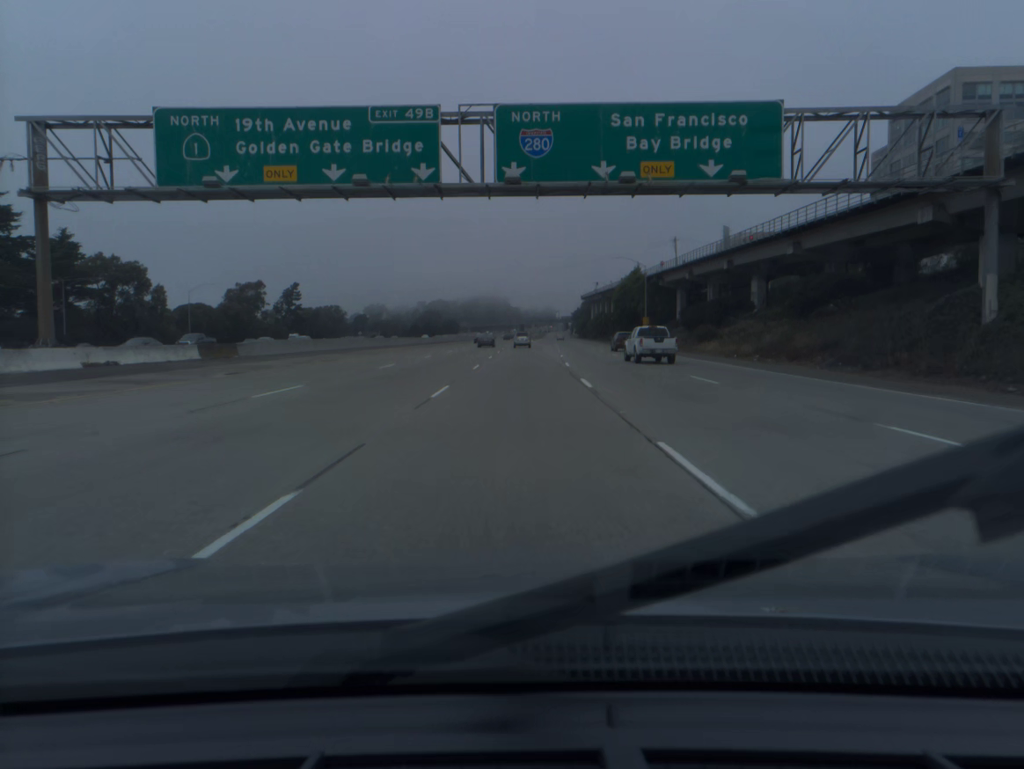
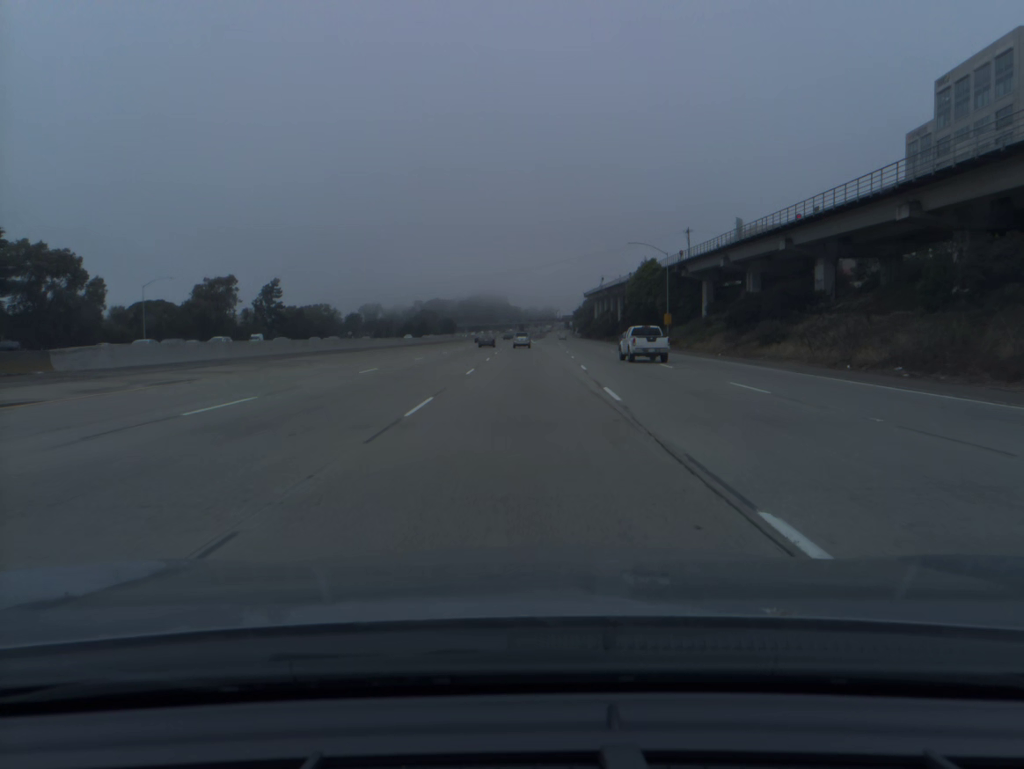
(0.0, +18.1) m; 0°
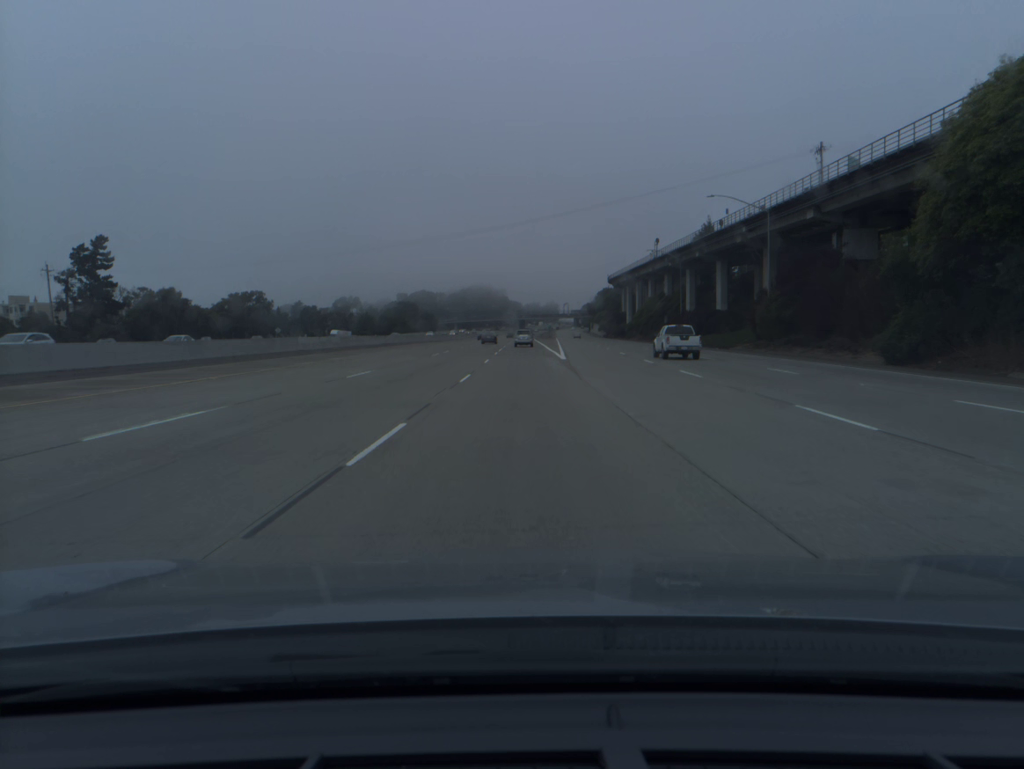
(-0.1, +90.8) m; 0°
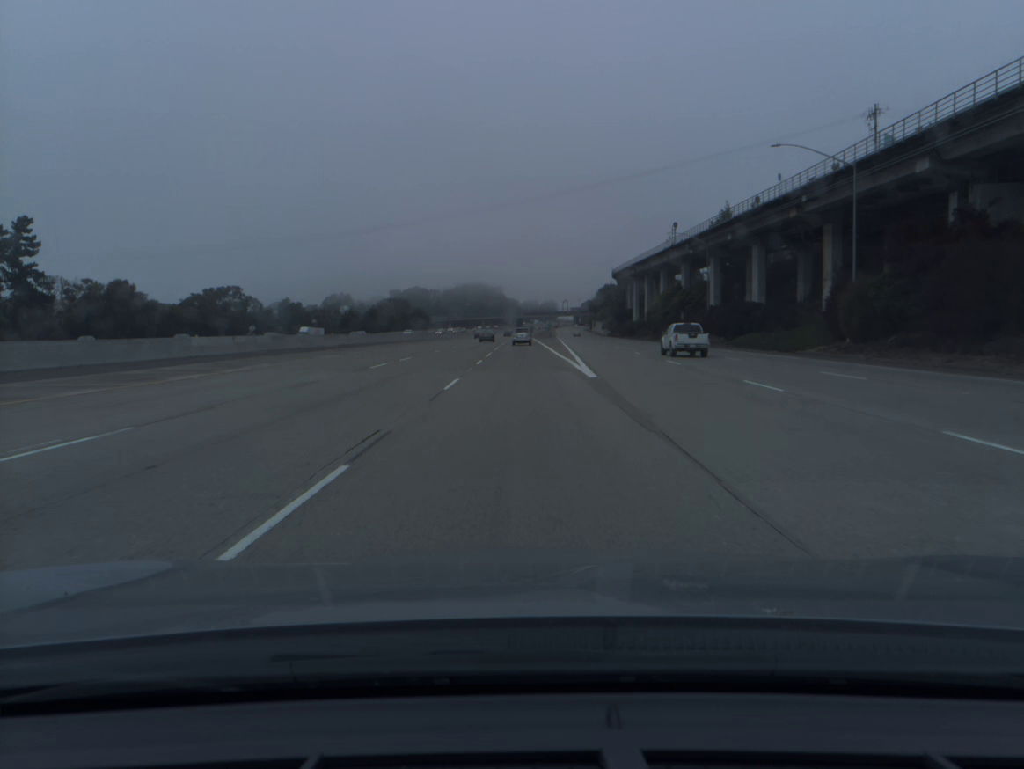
(0.0, +18.2) m; 0°
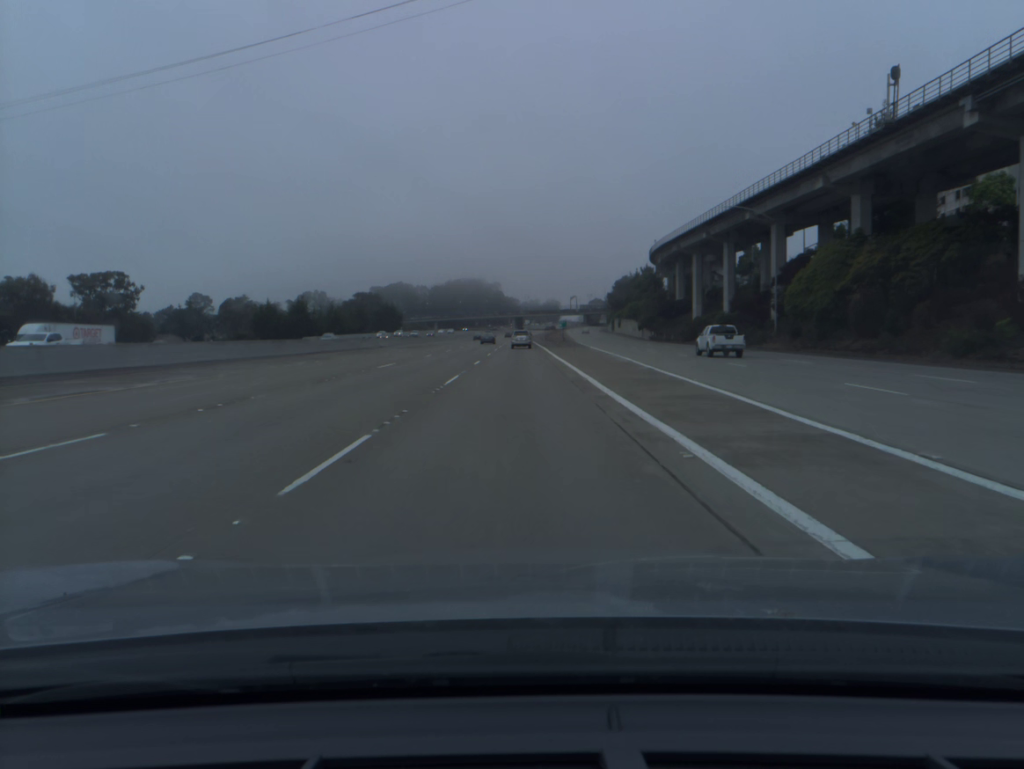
(+0.1, +72.3) m; 0°
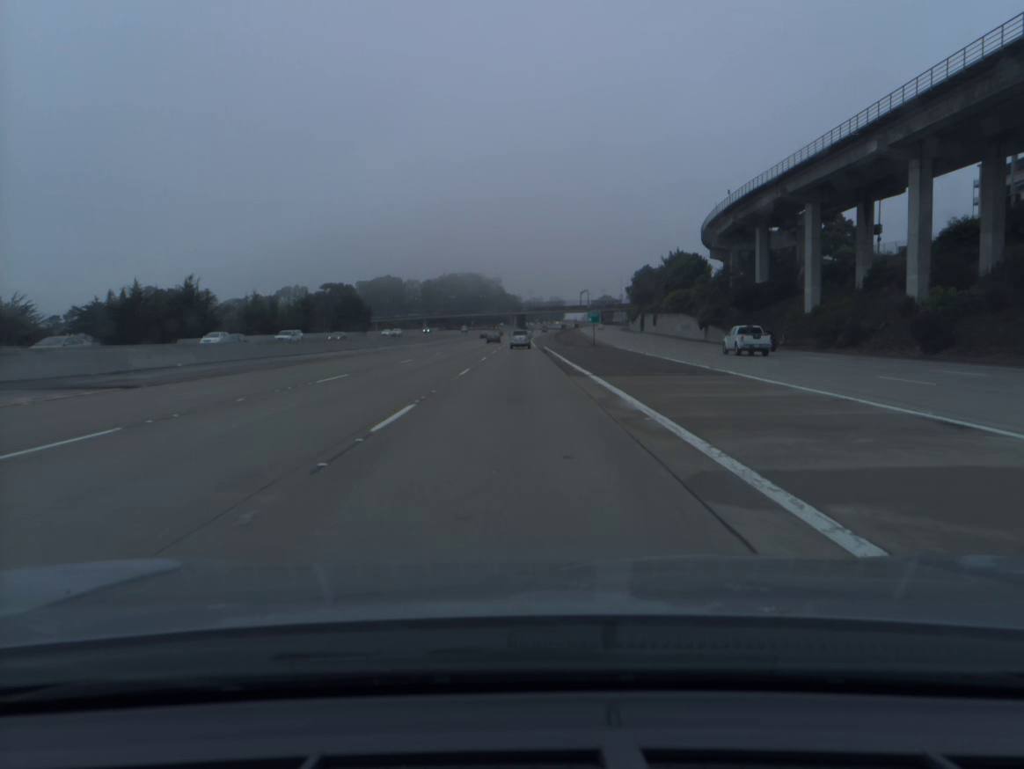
(-0.1, +53.7) m; 0°
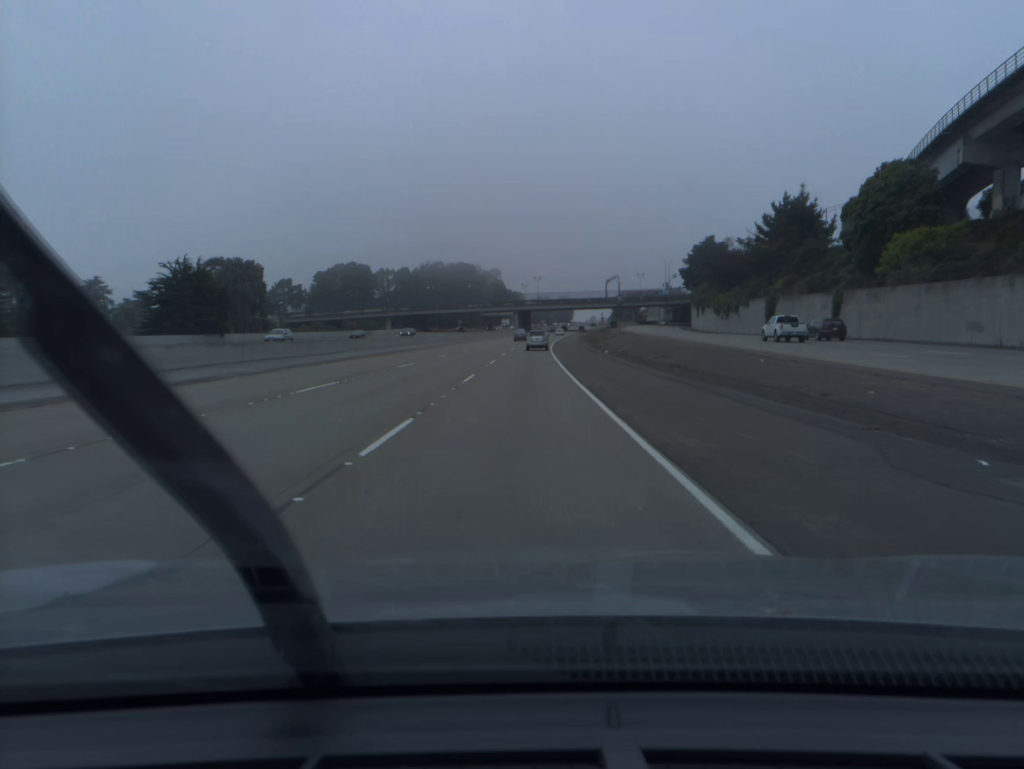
(-0.1, +89.5) m; 0°
